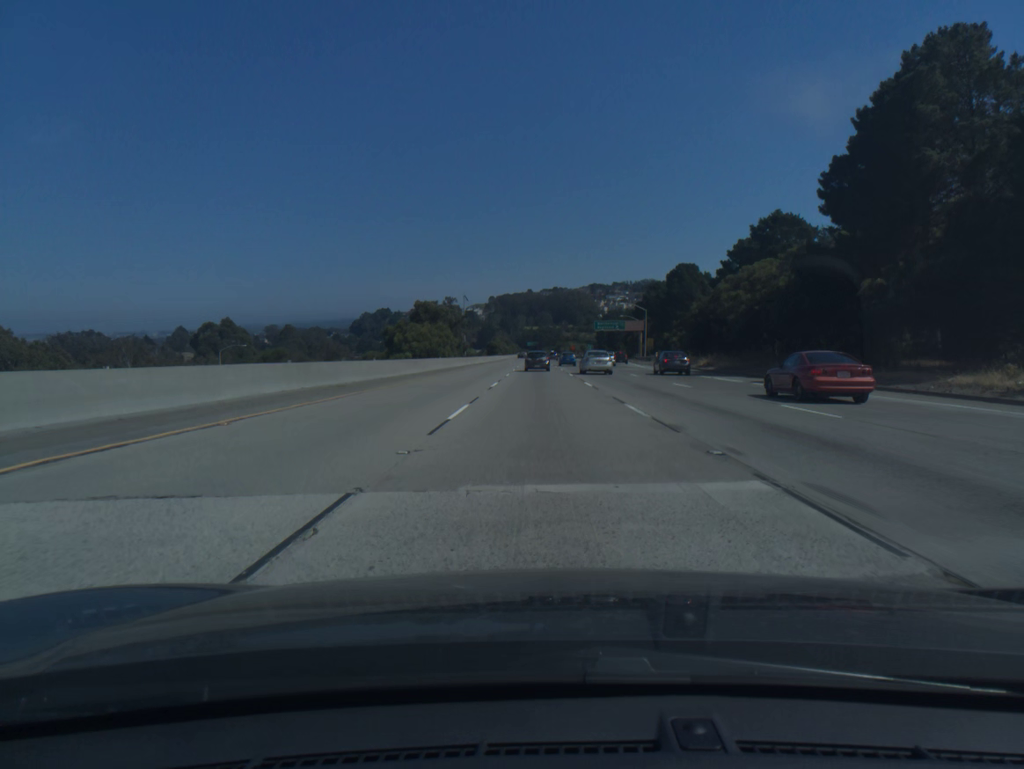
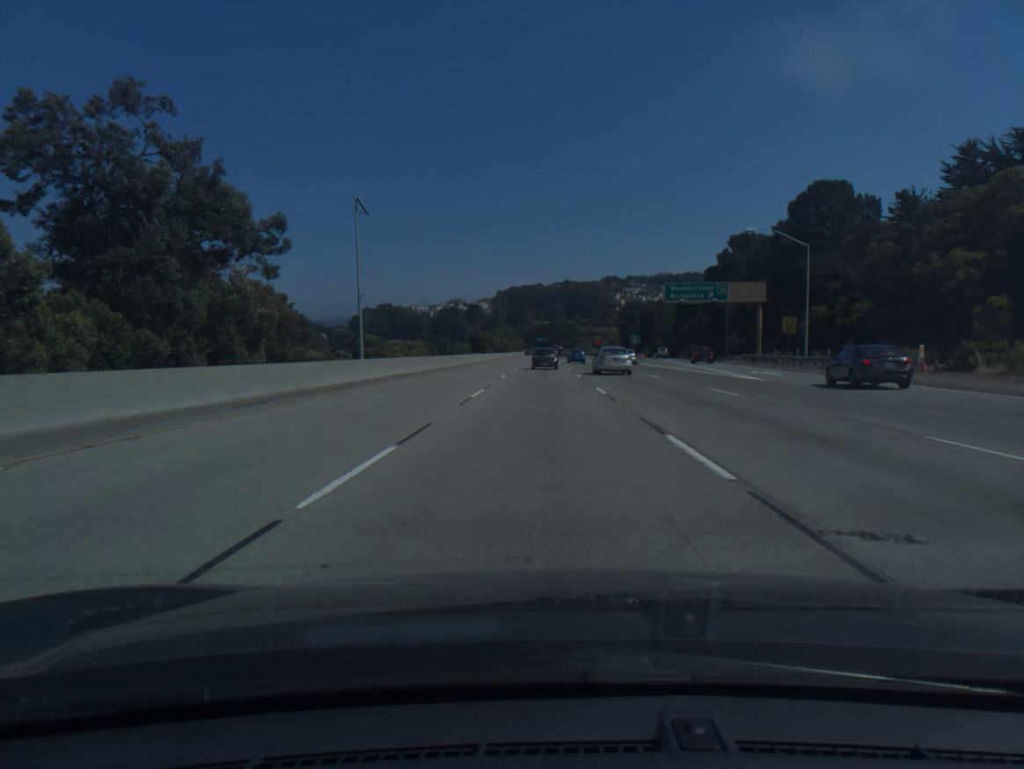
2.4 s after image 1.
(-0.4, +80.7) m; -1°
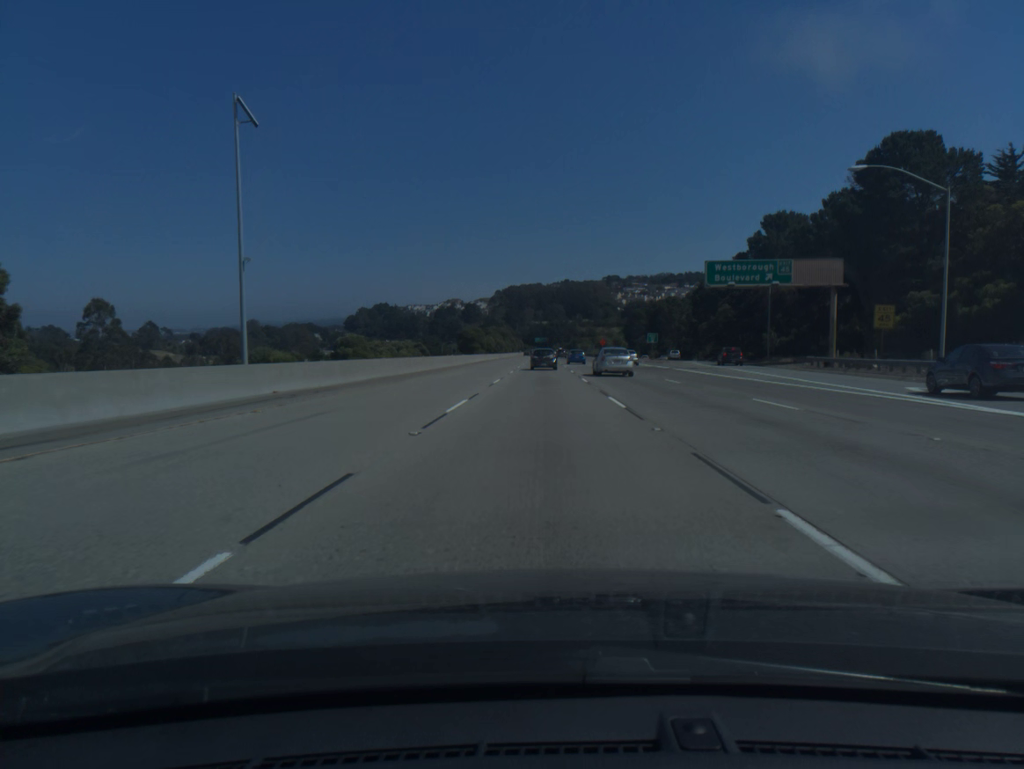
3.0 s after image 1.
(0.0, +19.8) m; 0°
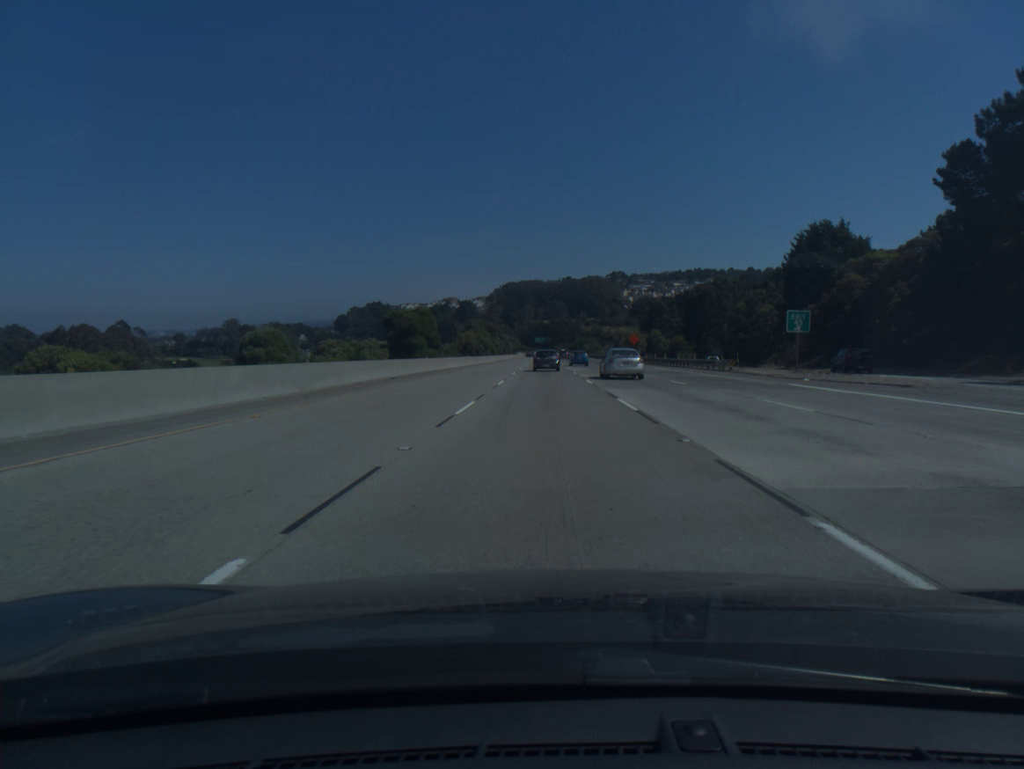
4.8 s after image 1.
(0.0, +58.8) m; 0°
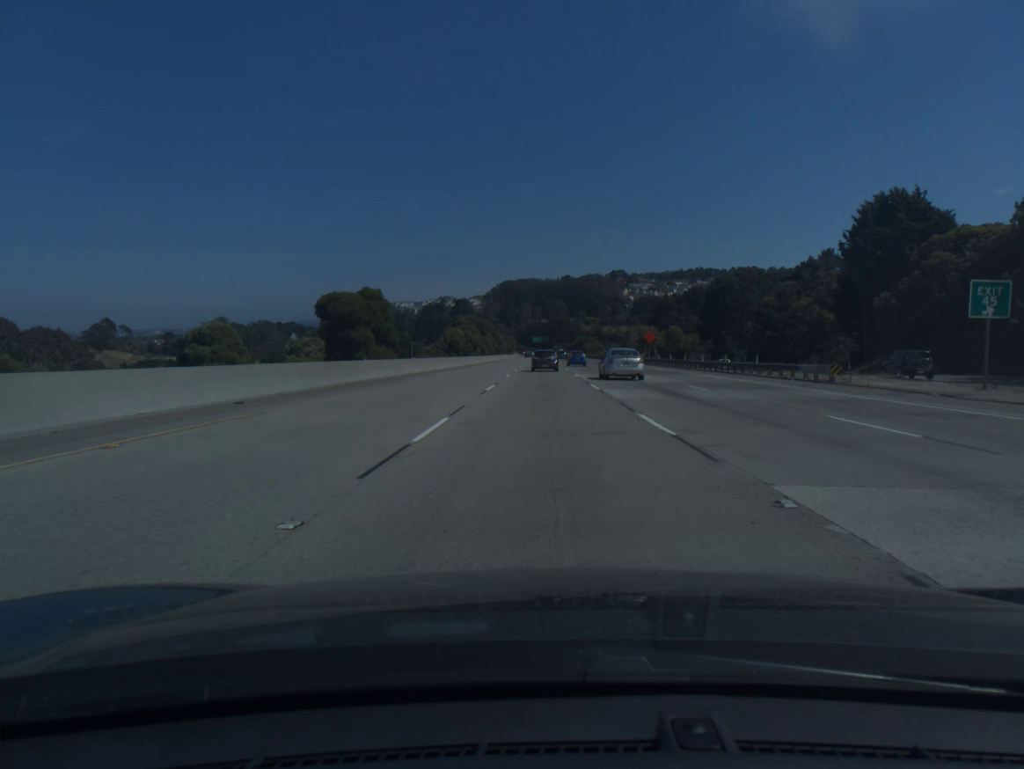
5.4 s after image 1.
(0.0, +19.4) m; 0°
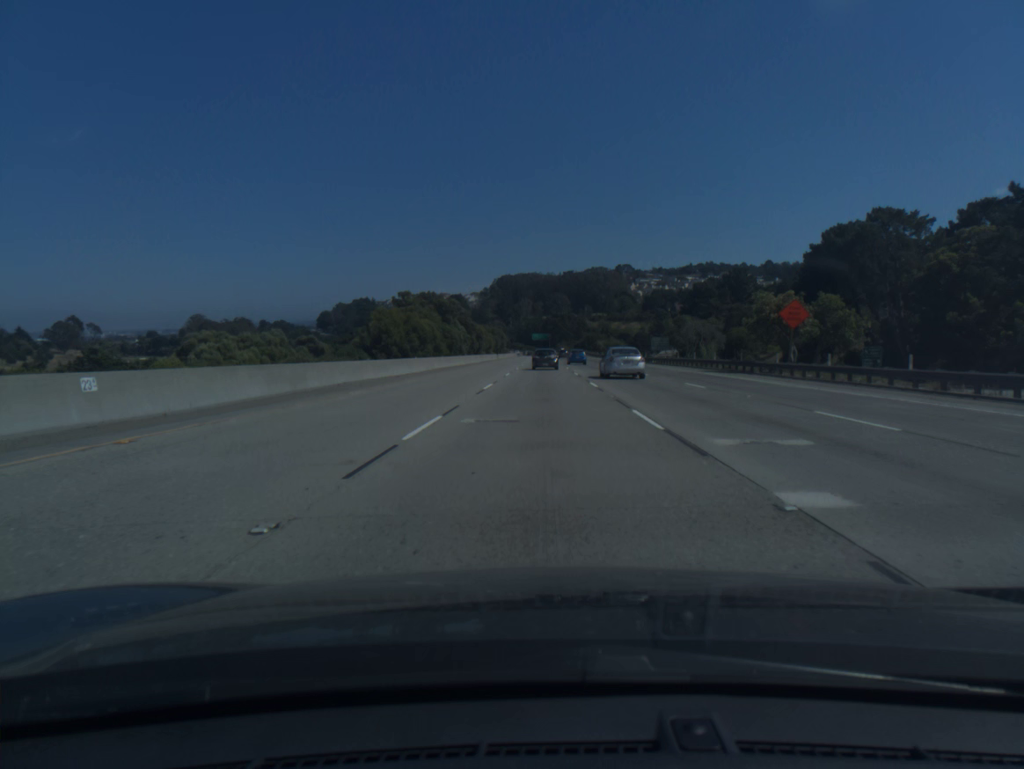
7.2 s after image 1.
(+0.1, +58.0) m; 0°
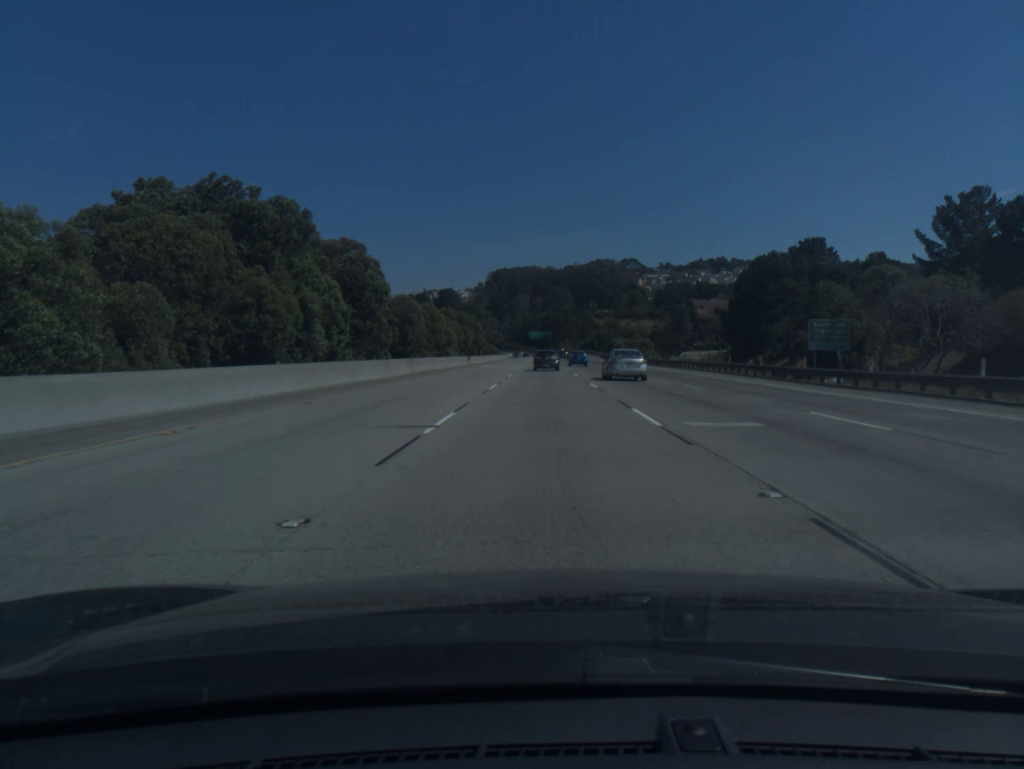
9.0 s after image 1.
(-0.1, +57.6) m; 0°
